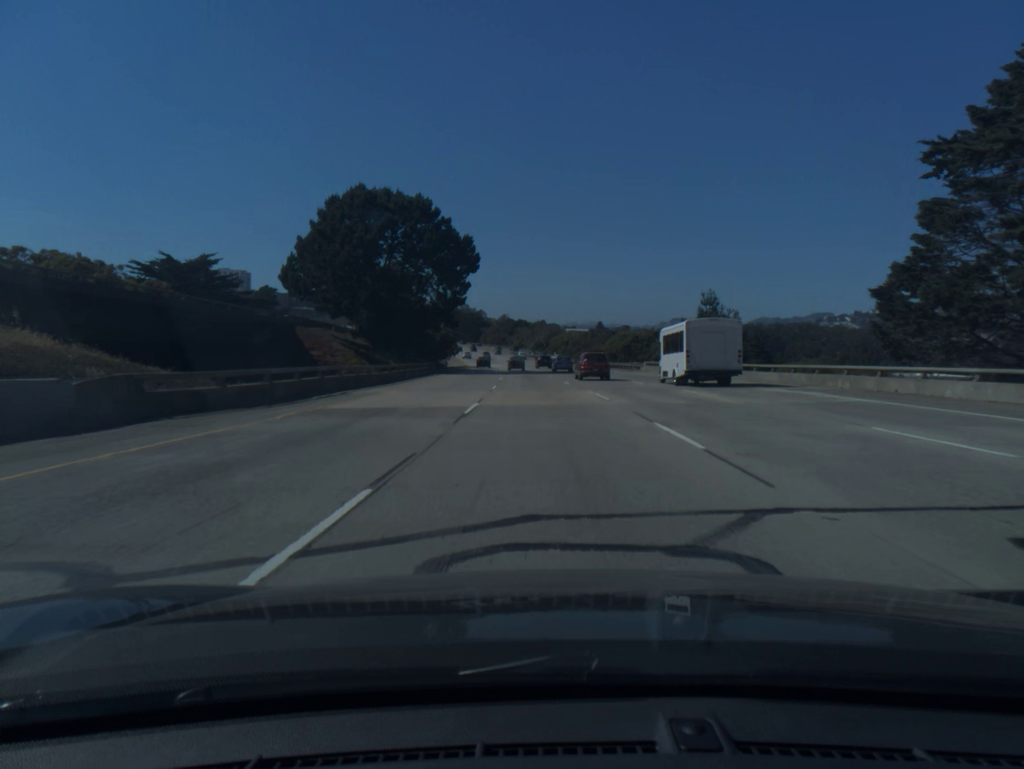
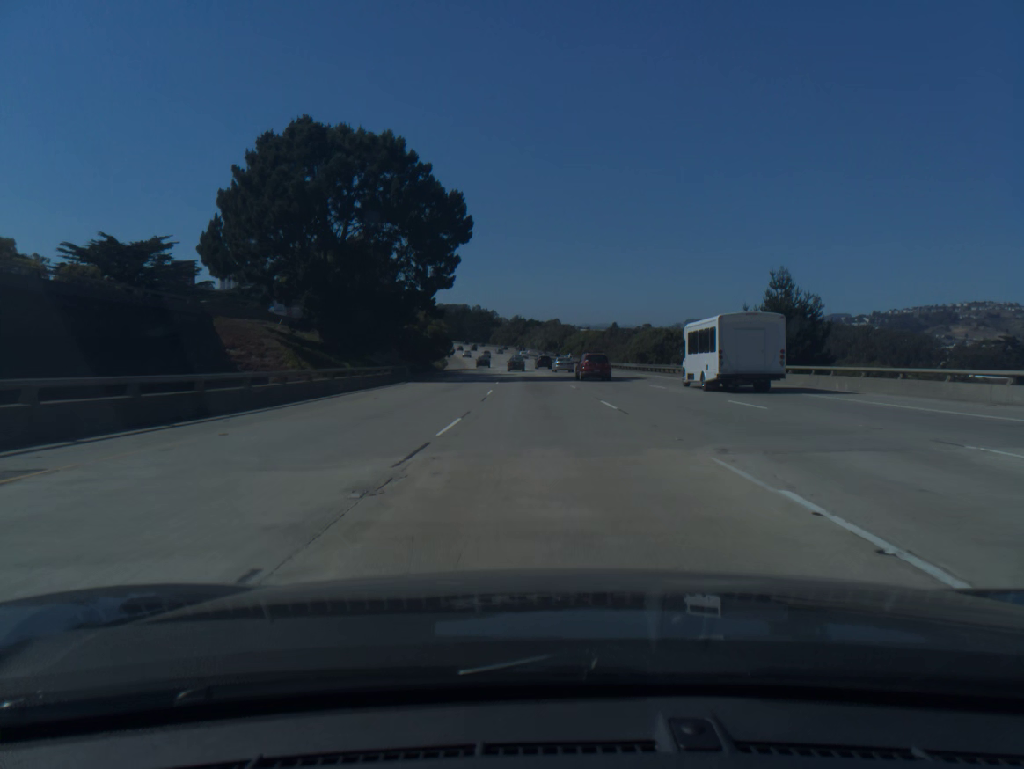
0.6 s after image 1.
(-0.1, +19.7) m; -1°
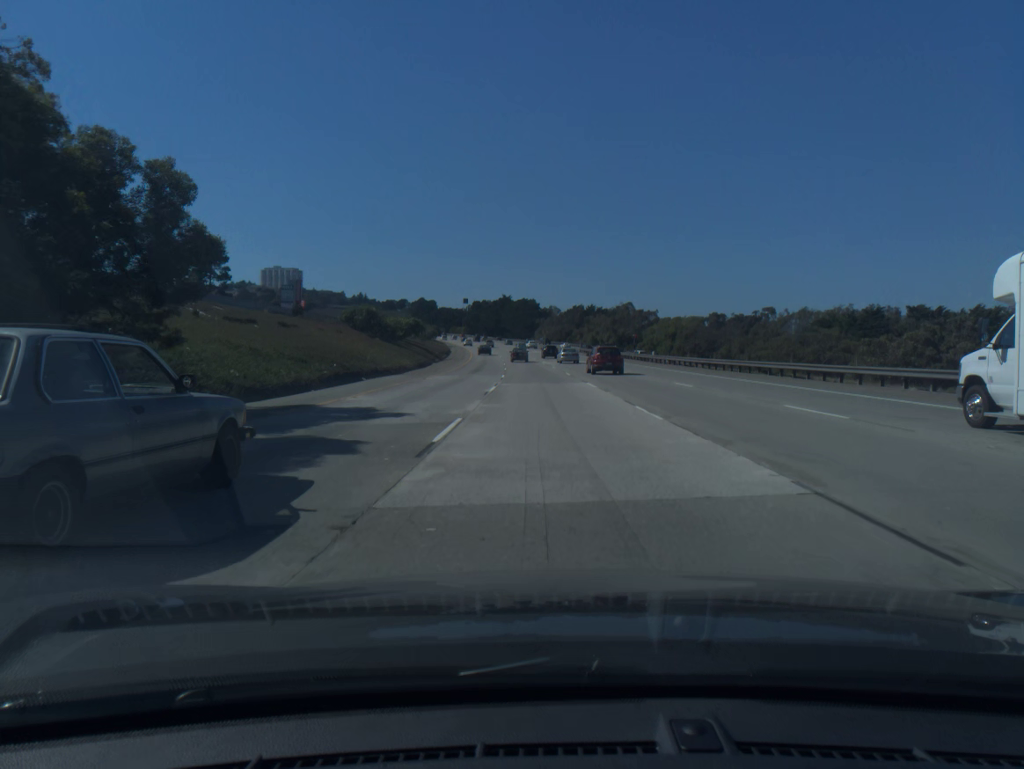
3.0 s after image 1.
(-2.7, +79.3) m; -4°
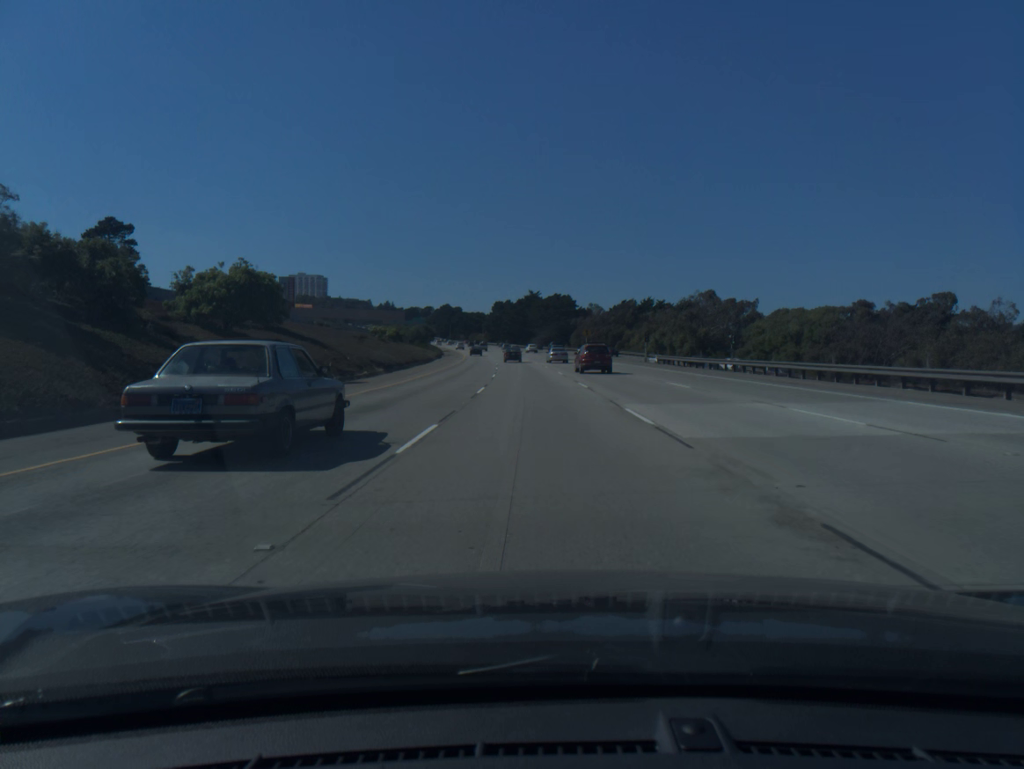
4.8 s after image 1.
(-1.0, +59.3) m; -2°
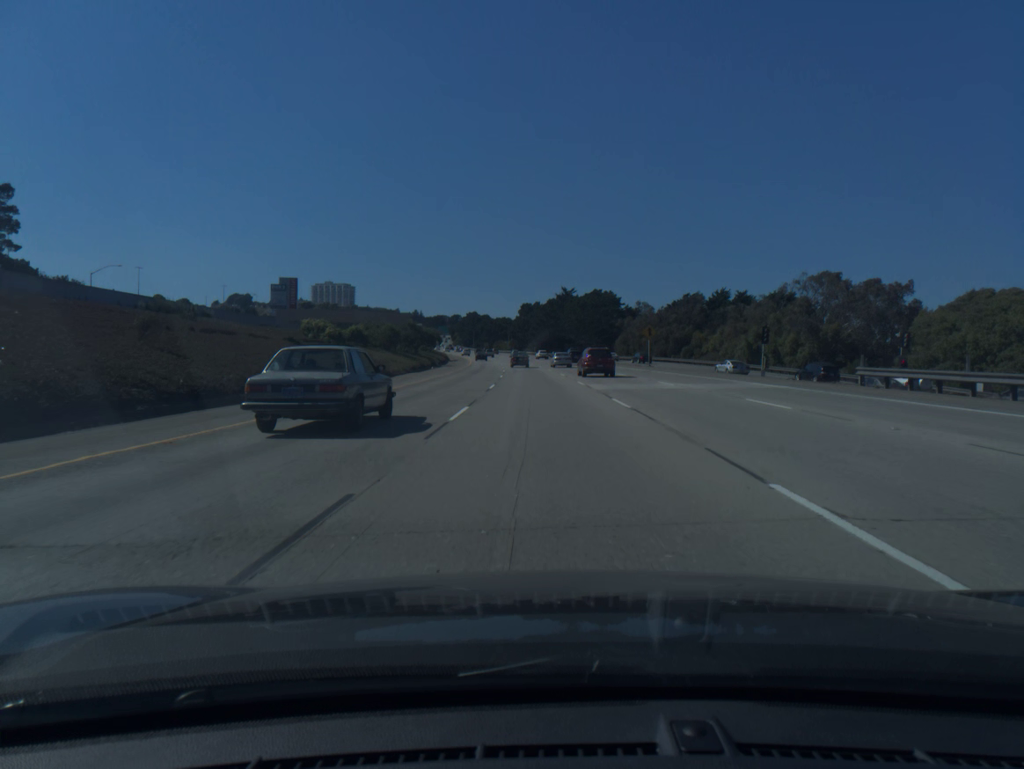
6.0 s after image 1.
(-0.8, +39.3) m; -2°
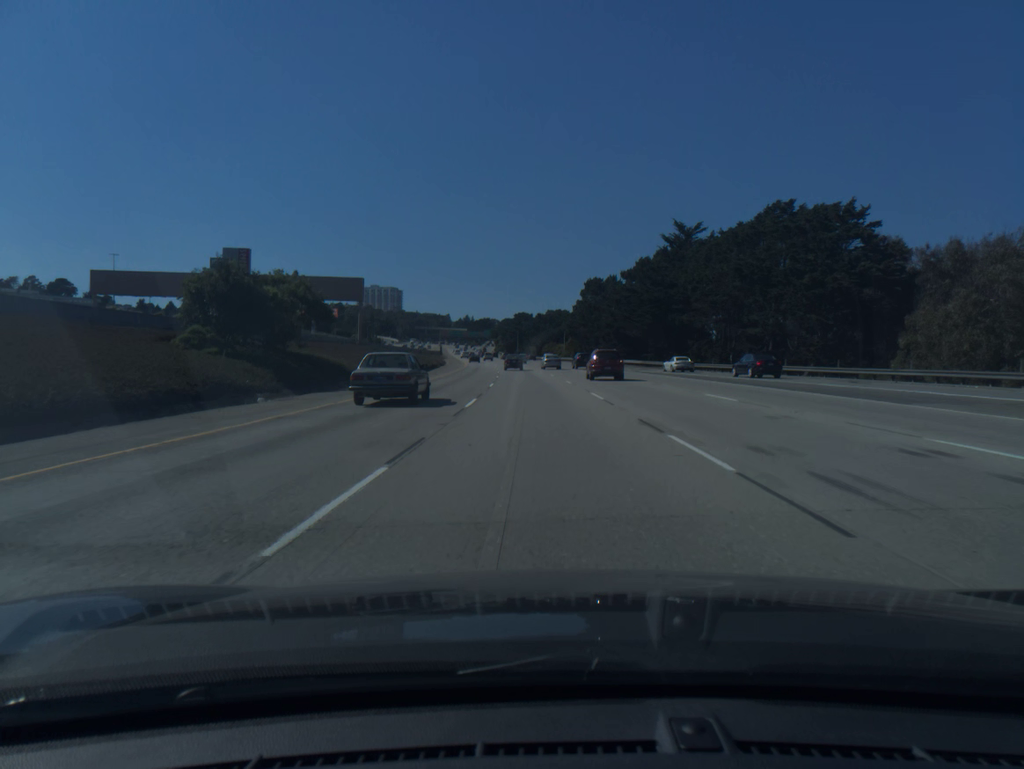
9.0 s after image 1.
(-3.6, +97.4) m; -4°
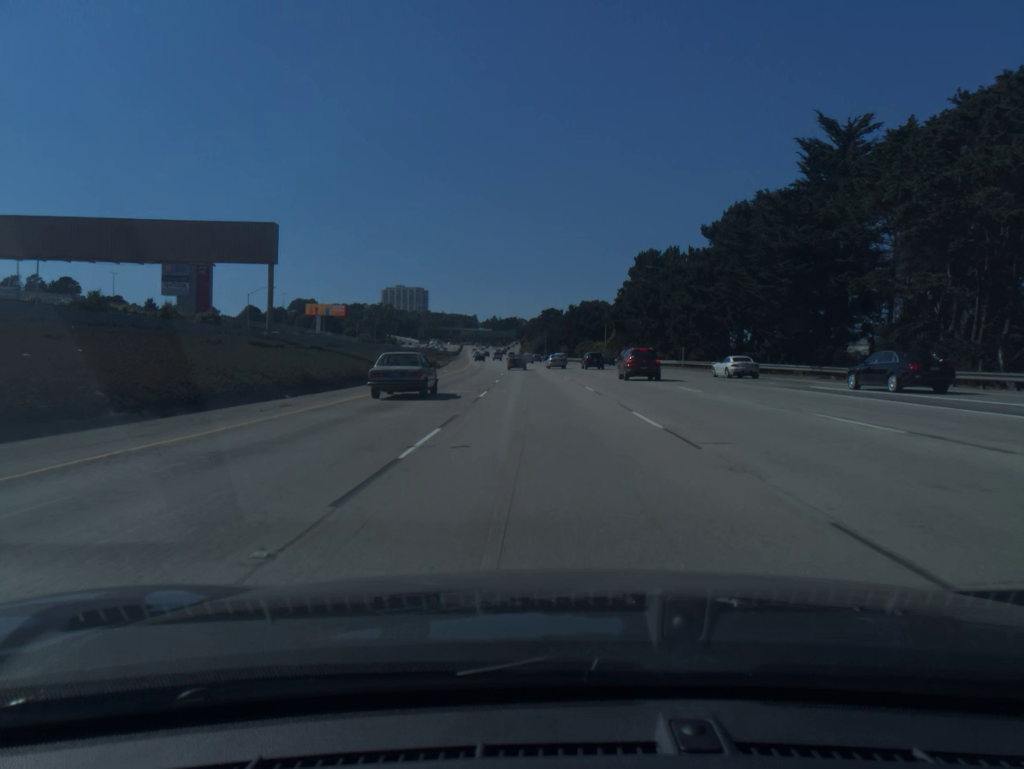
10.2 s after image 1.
(-0.7, +38.9) m; -2°
